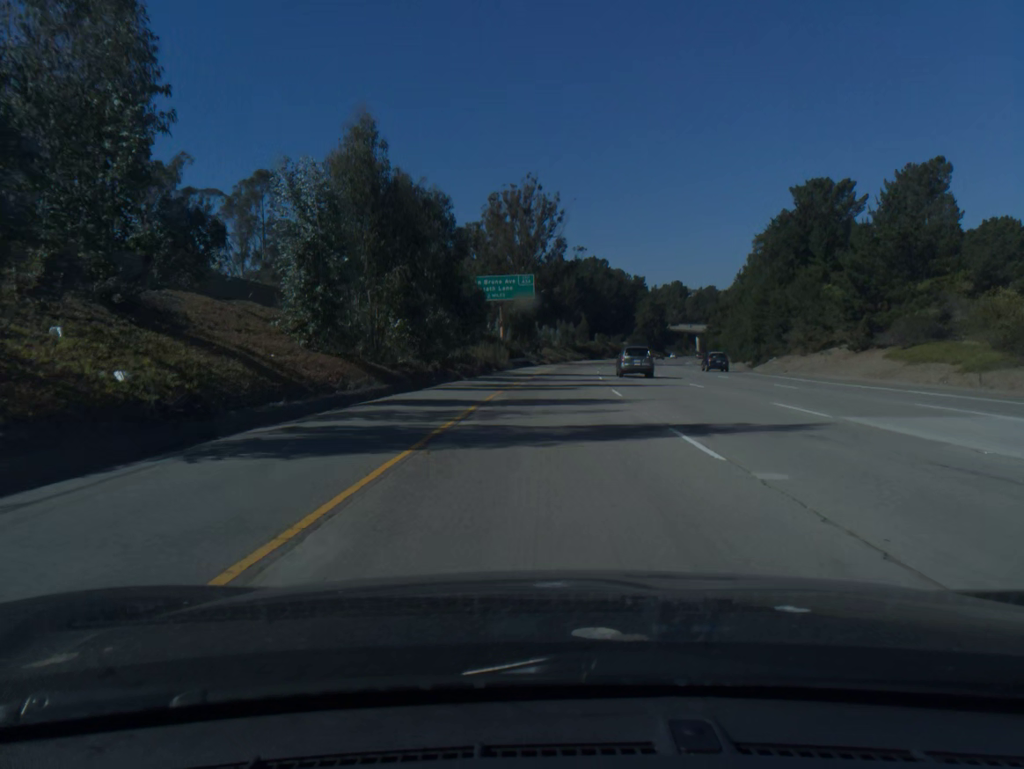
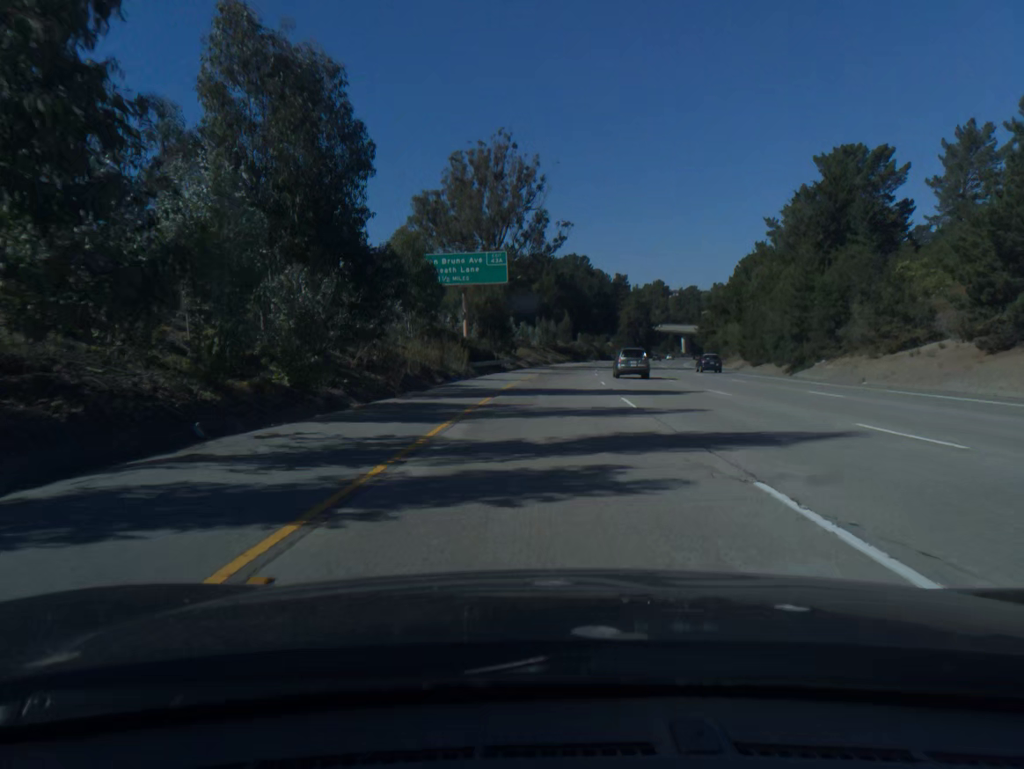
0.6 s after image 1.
(+0.3, +20.1) m; +2°
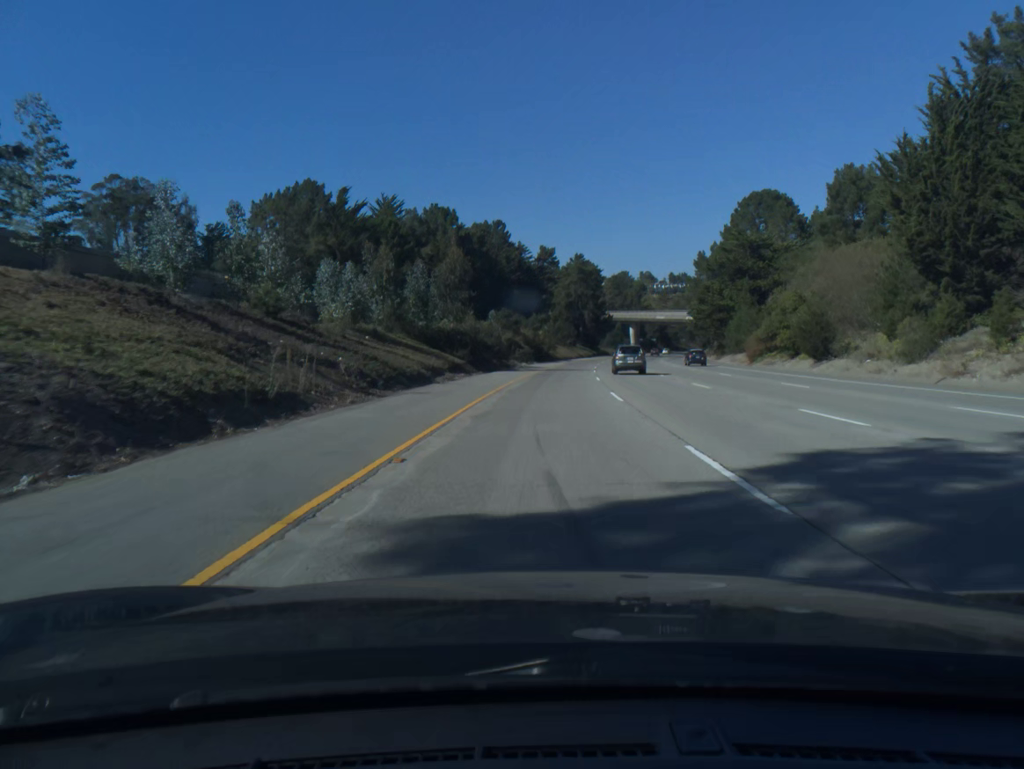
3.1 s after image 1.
(+4.8, +85.4) m; +6°
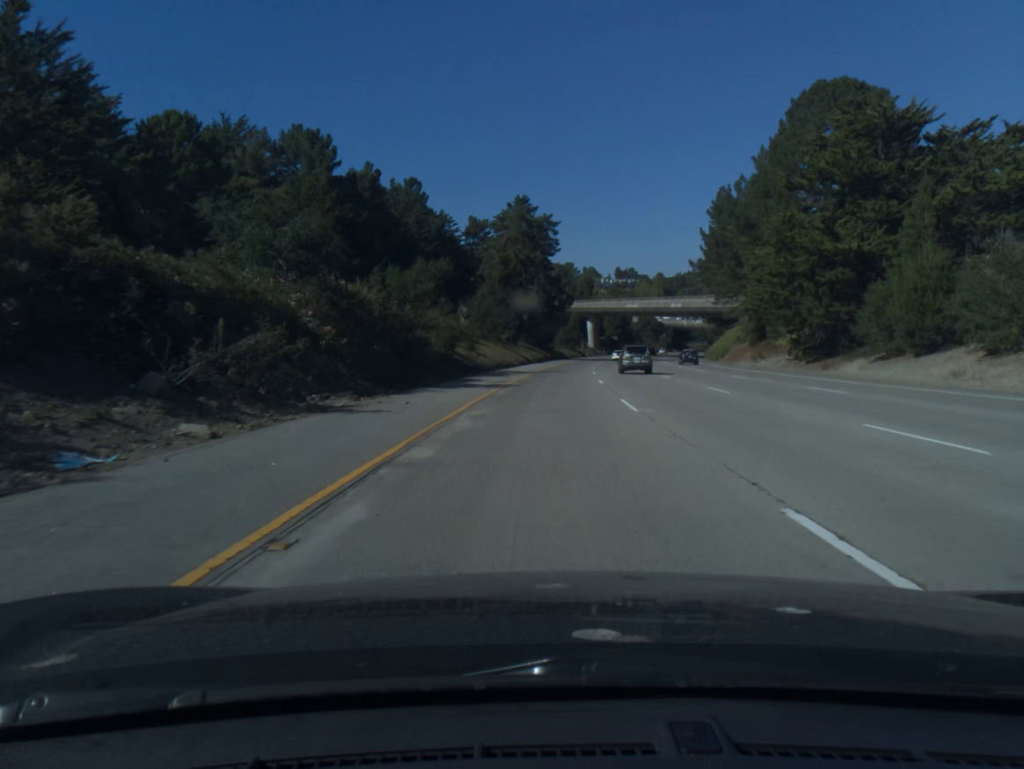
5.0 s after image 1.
(+2.2, +62.2) m; +4°
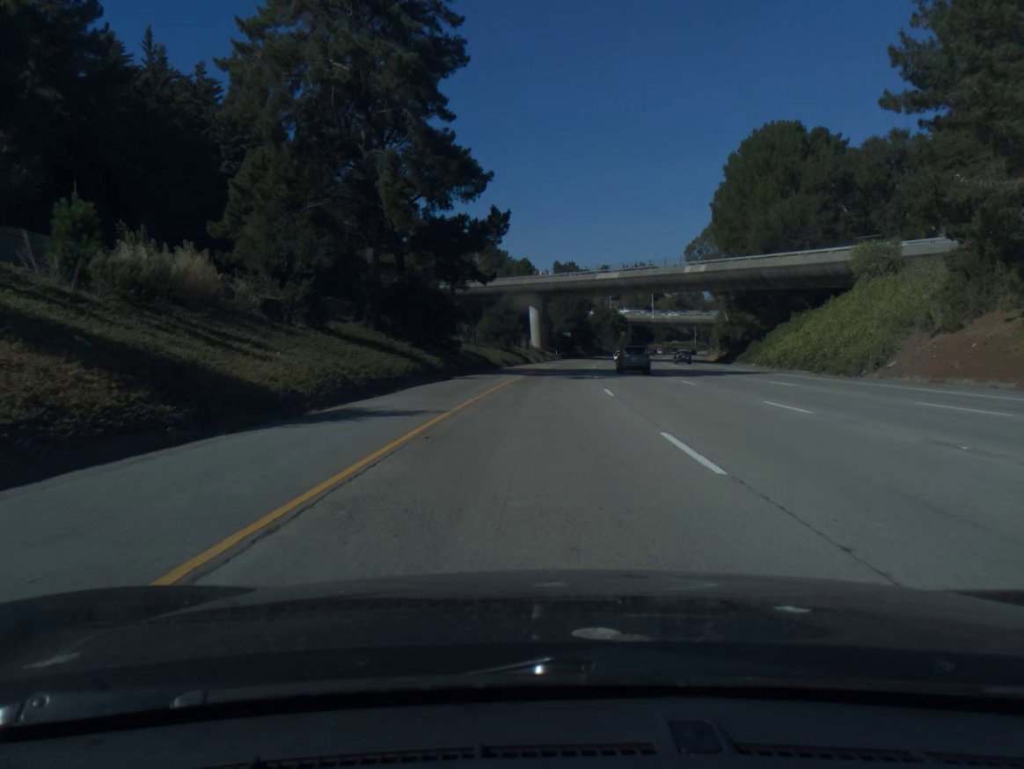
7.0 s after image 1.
(+2.8, +67.3) m; +5°
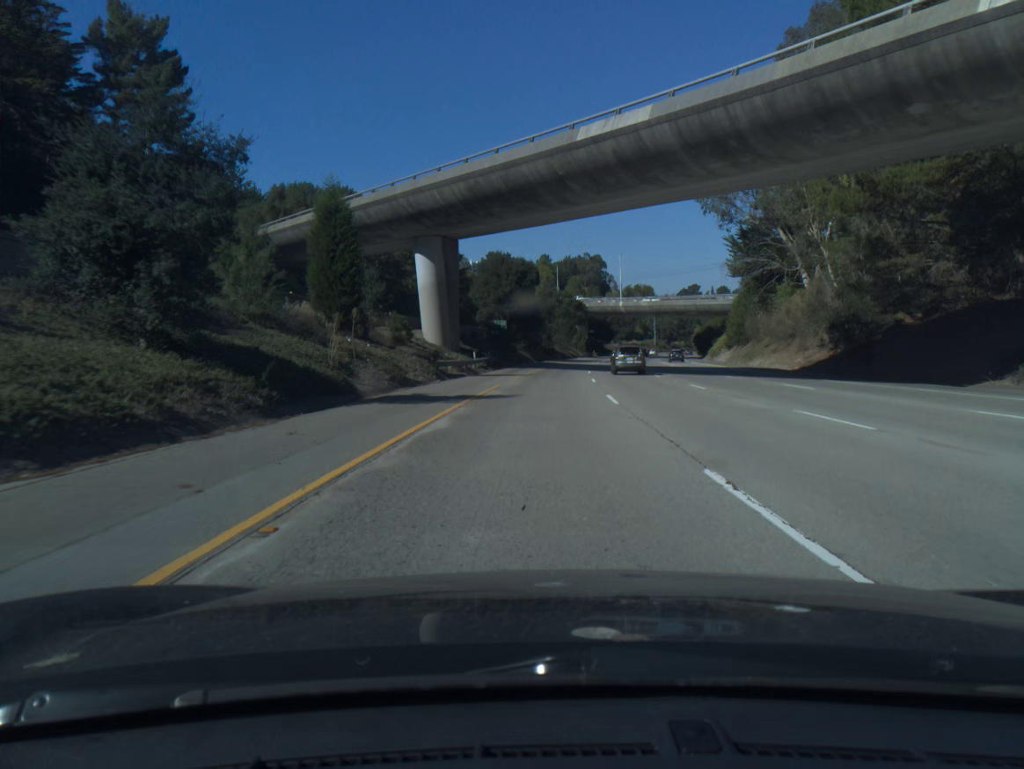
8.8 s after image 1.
(+2.5, +62.2) m; +5°
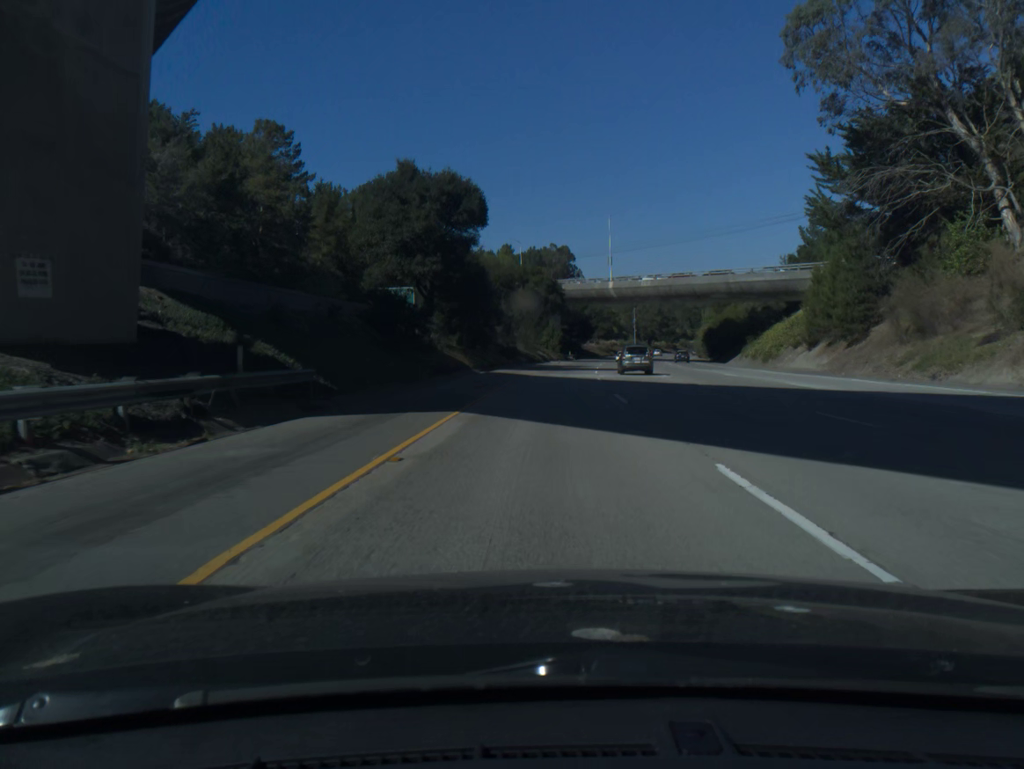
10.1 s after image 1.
(+0.9, +43.7) m; +3°
